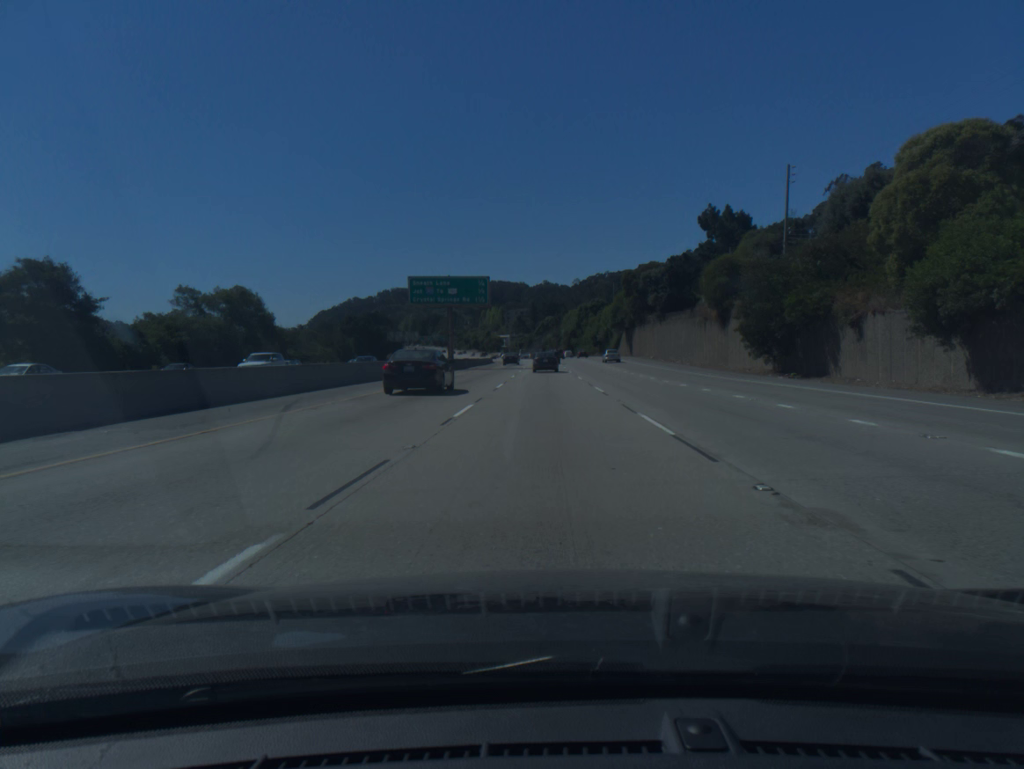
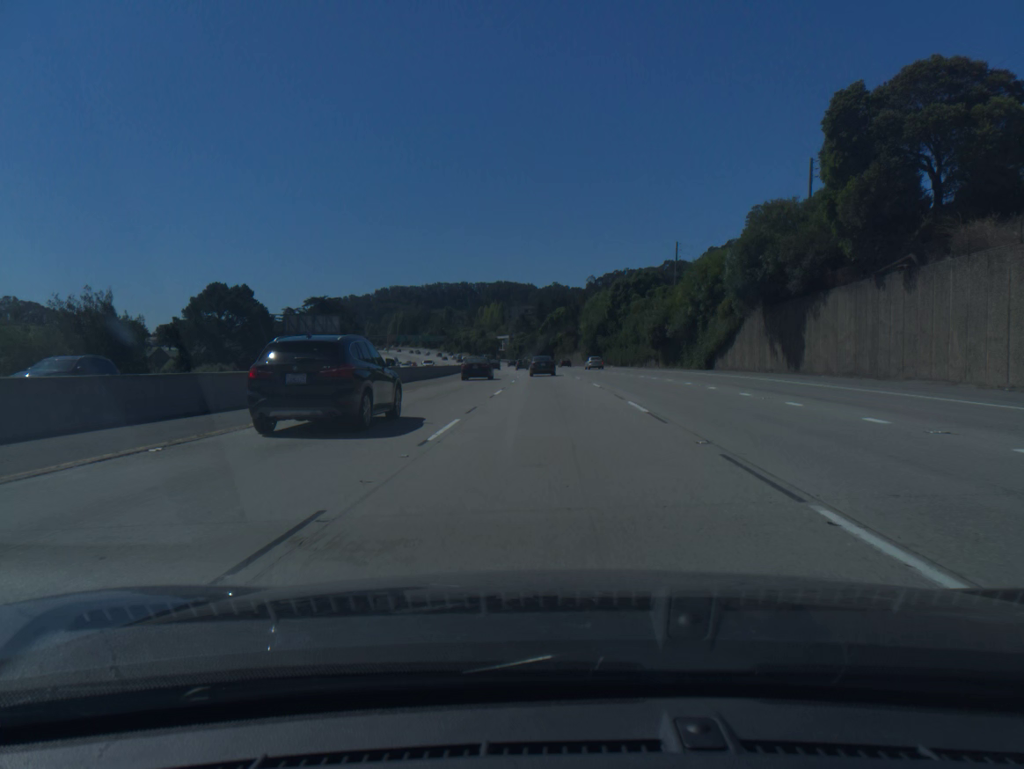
(-0.5, +80.7) m; -1°
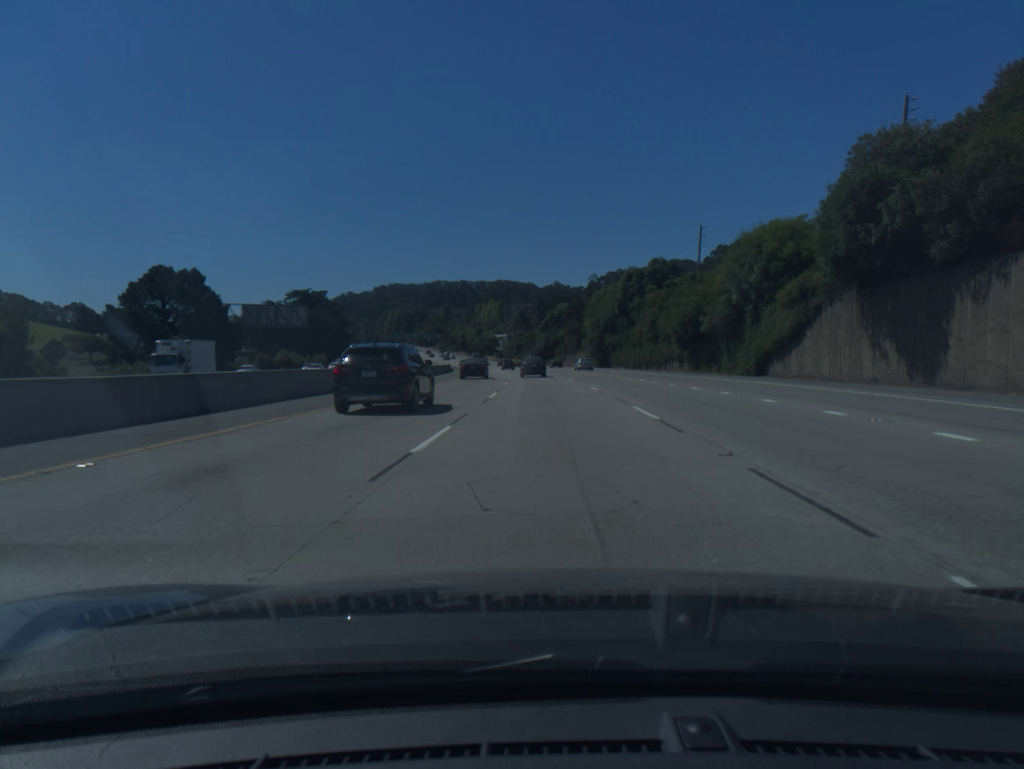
(0.0, +16.1) m; 0°
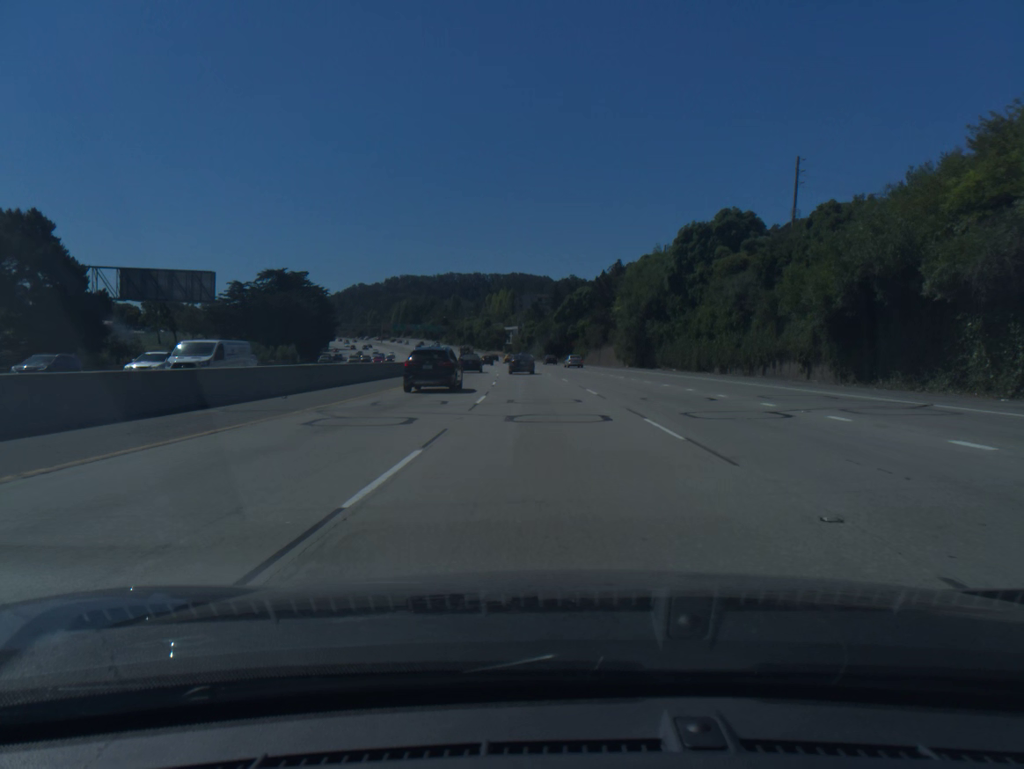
(-0.2, +32.0) m; -1°
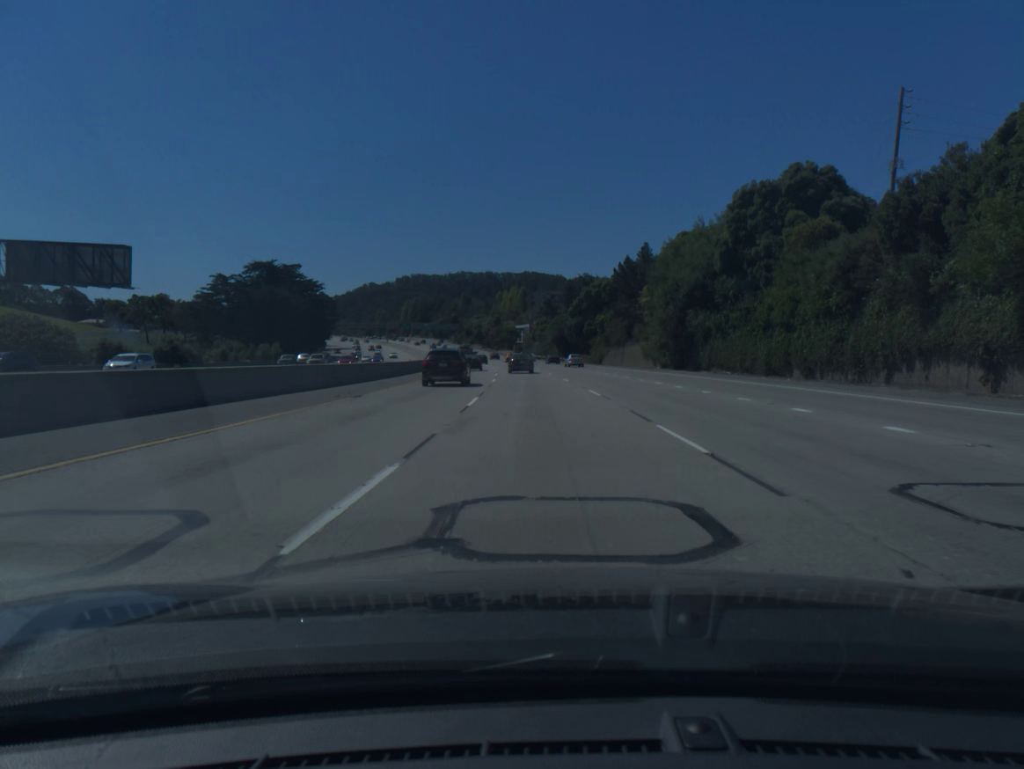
(-0.1, +16.0) m; -1°
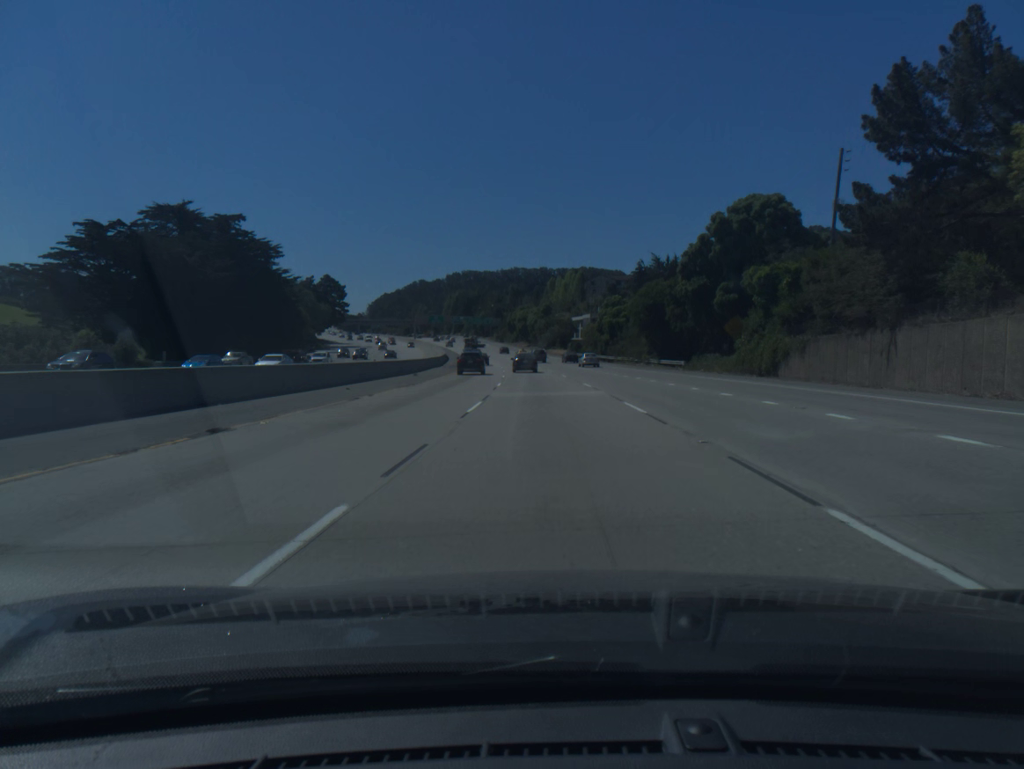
(-2.3, +63.9) m; -4°
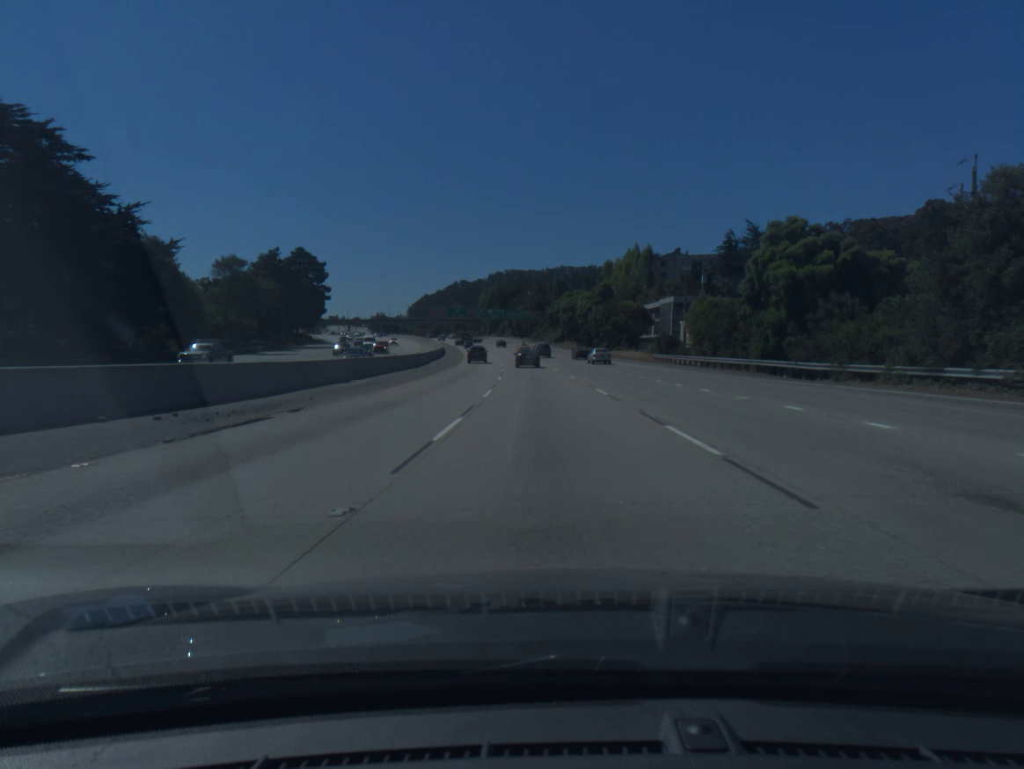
(-1.8, +64.3) m; -3°
